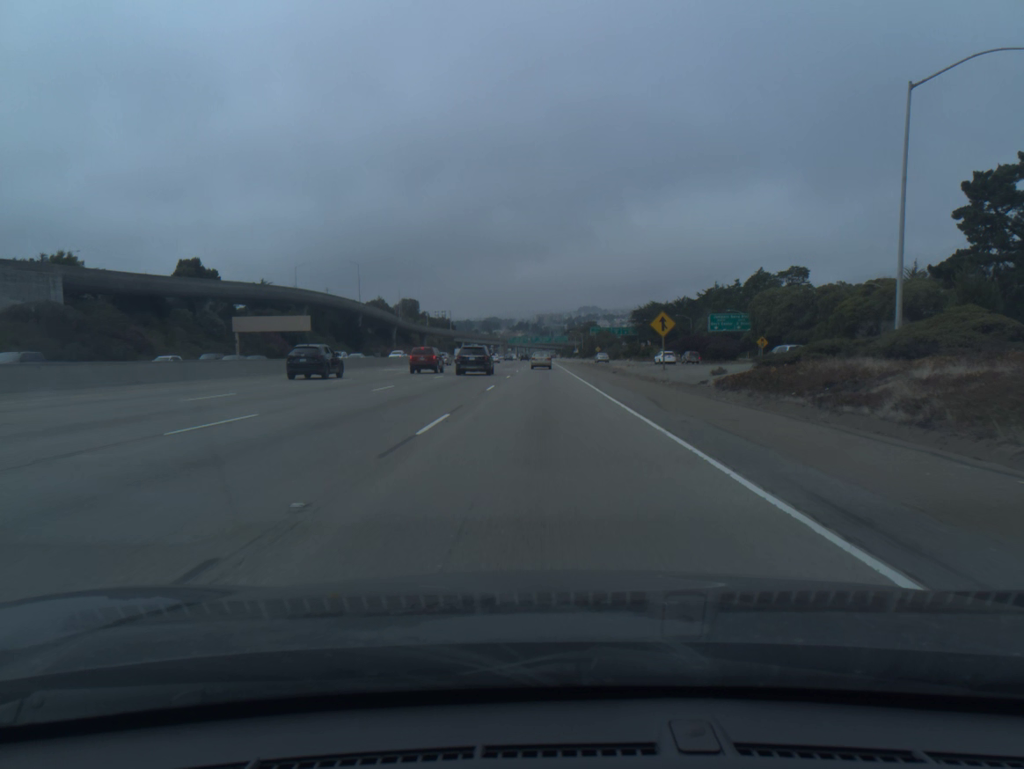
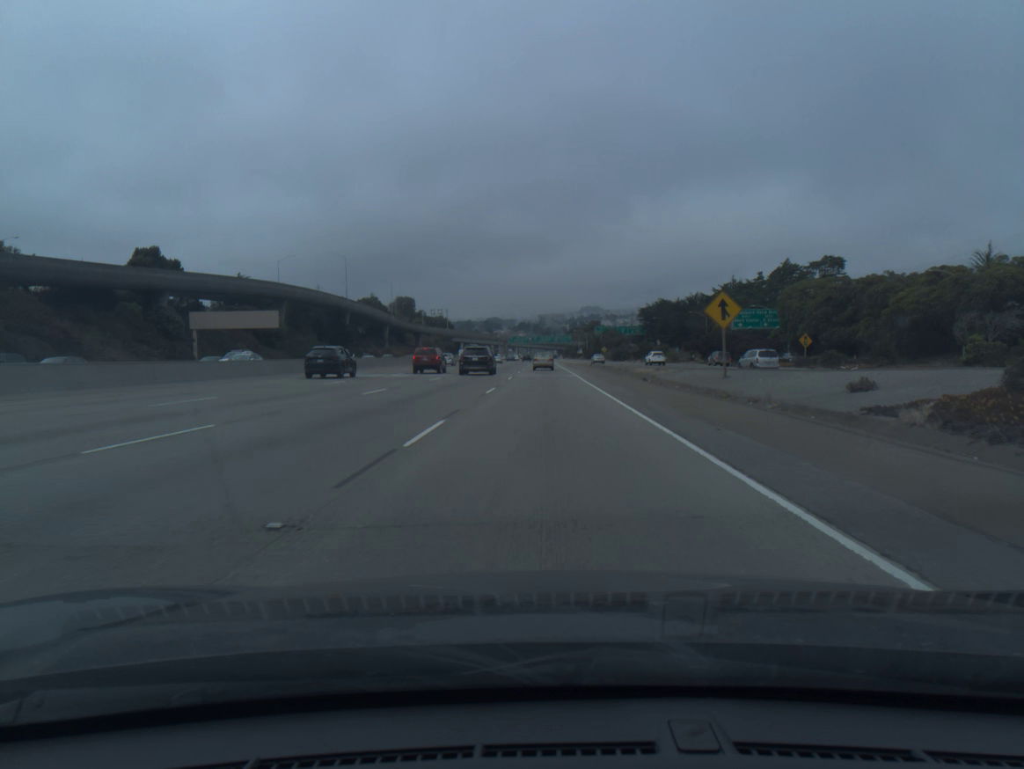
(0.0, +16.2) m; 0°
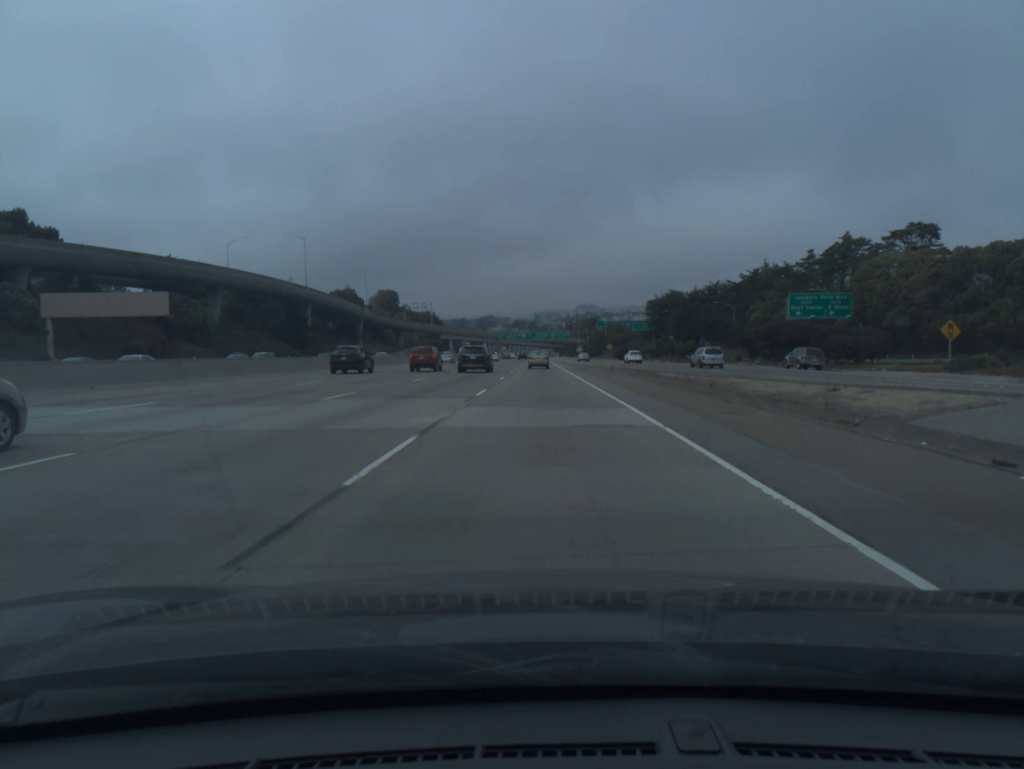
(+0.1, +32.4) m; 0°
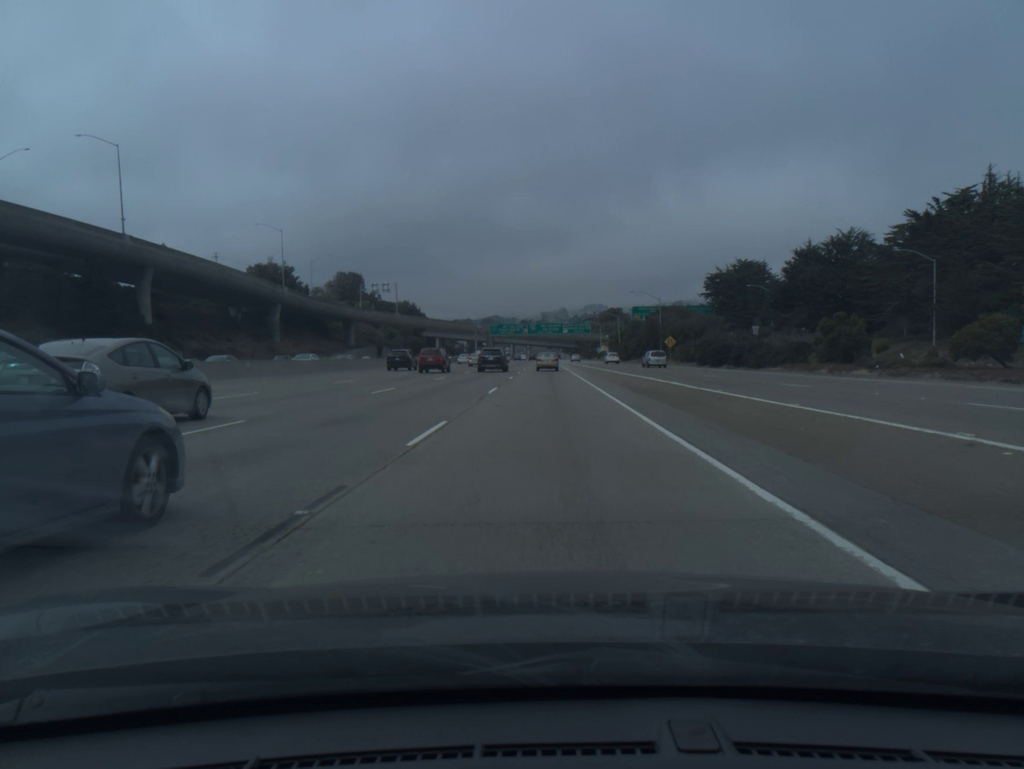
(-0.1, +80.7) m; 0°
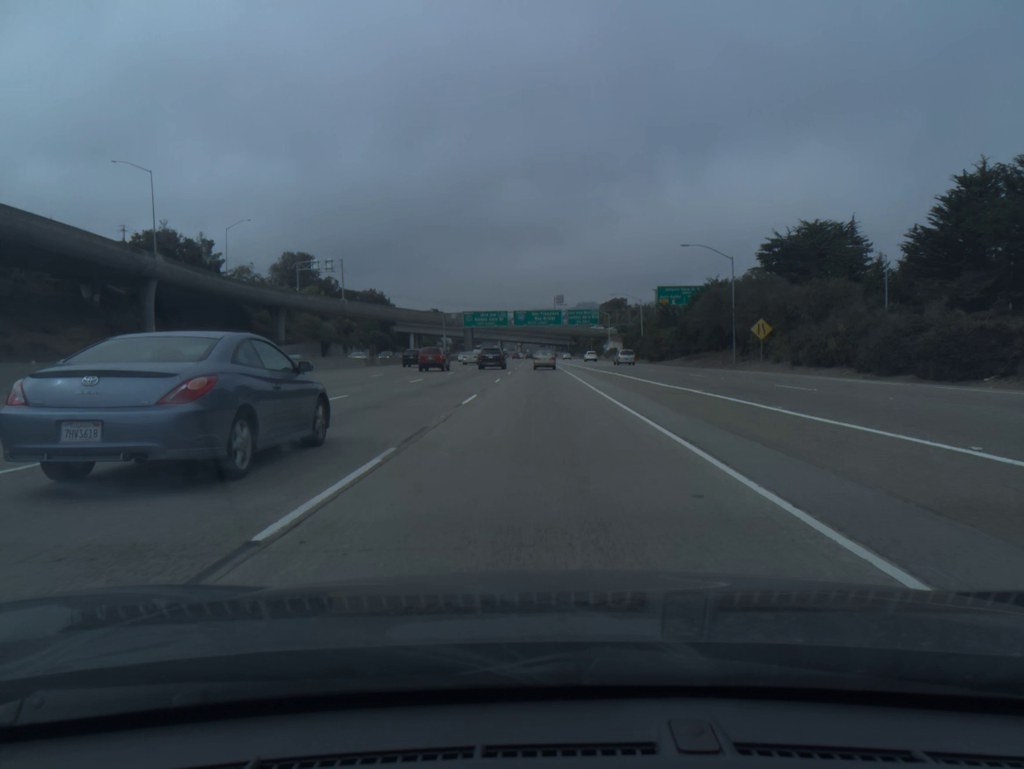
(+0.2, +48.2) m; +1°
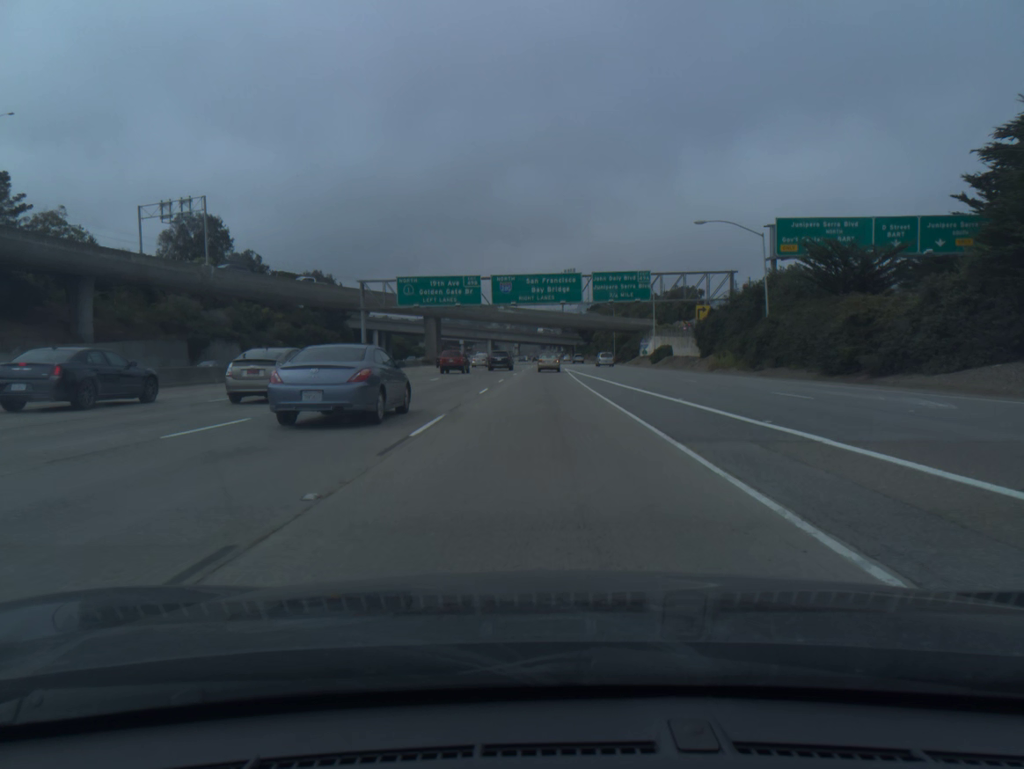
(-0.1, +64.1) m; 0°
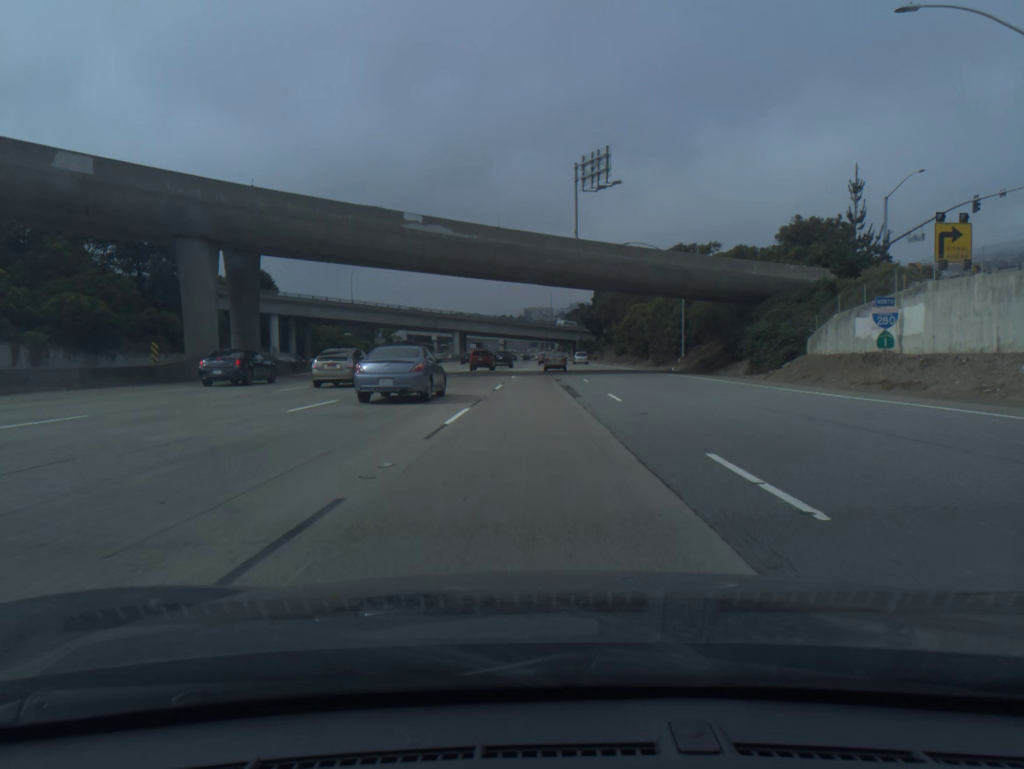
(+0.2, +80.7) m; +1°
